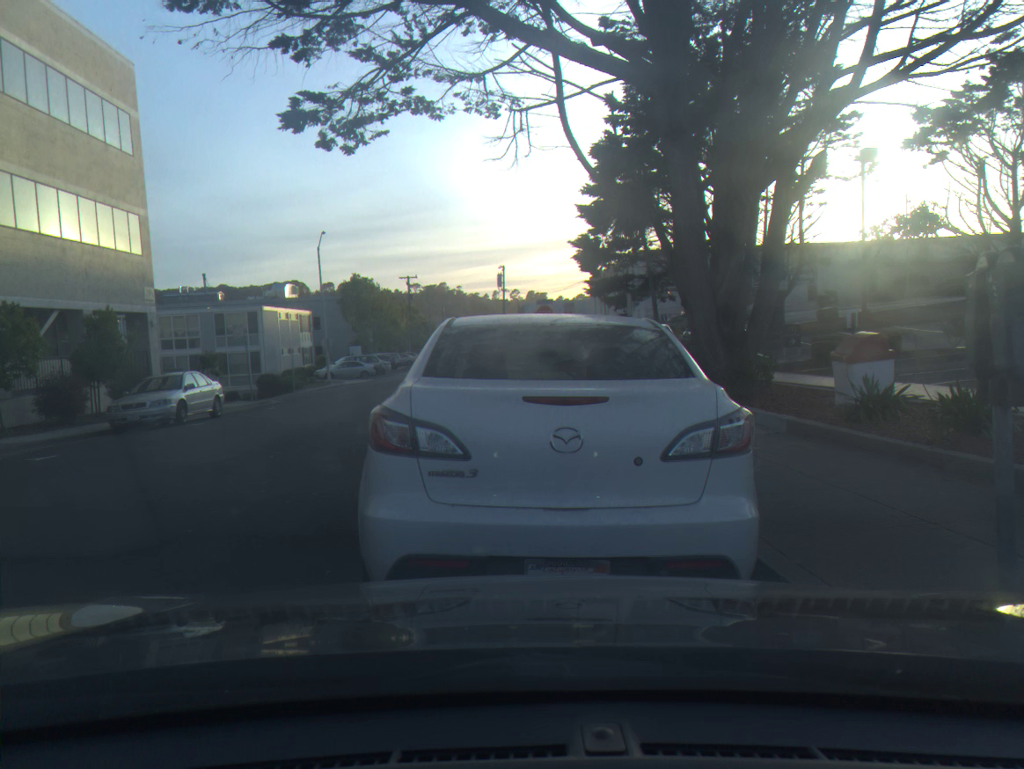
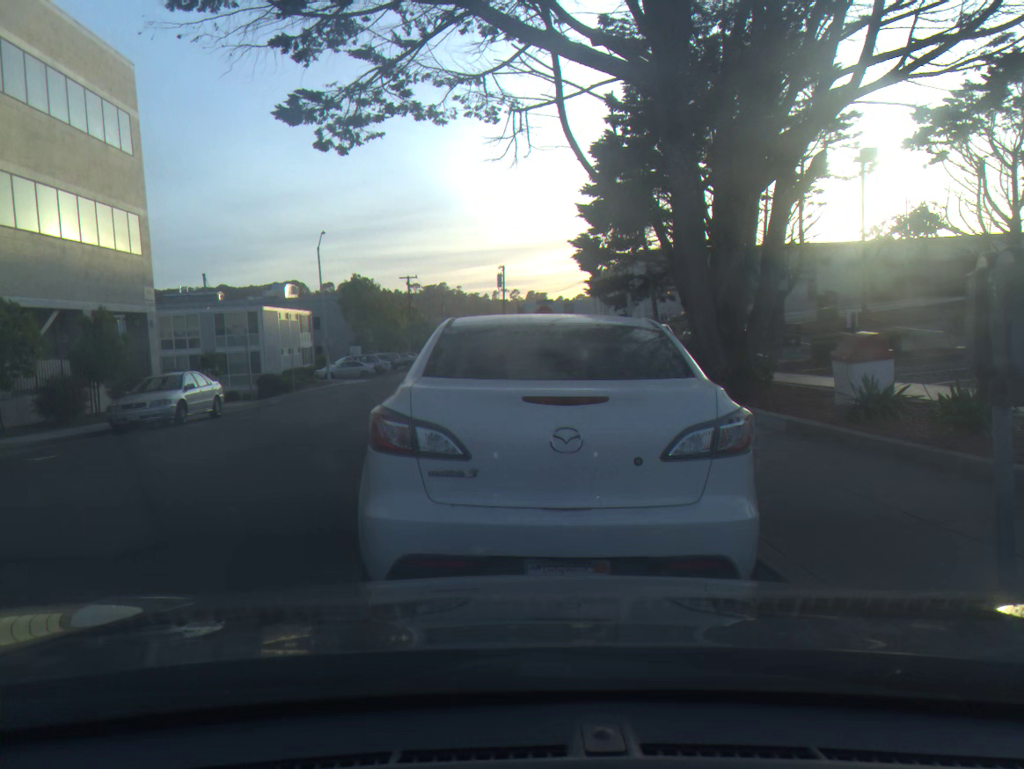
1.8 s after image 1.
(0.0, 0.0) m; 0°
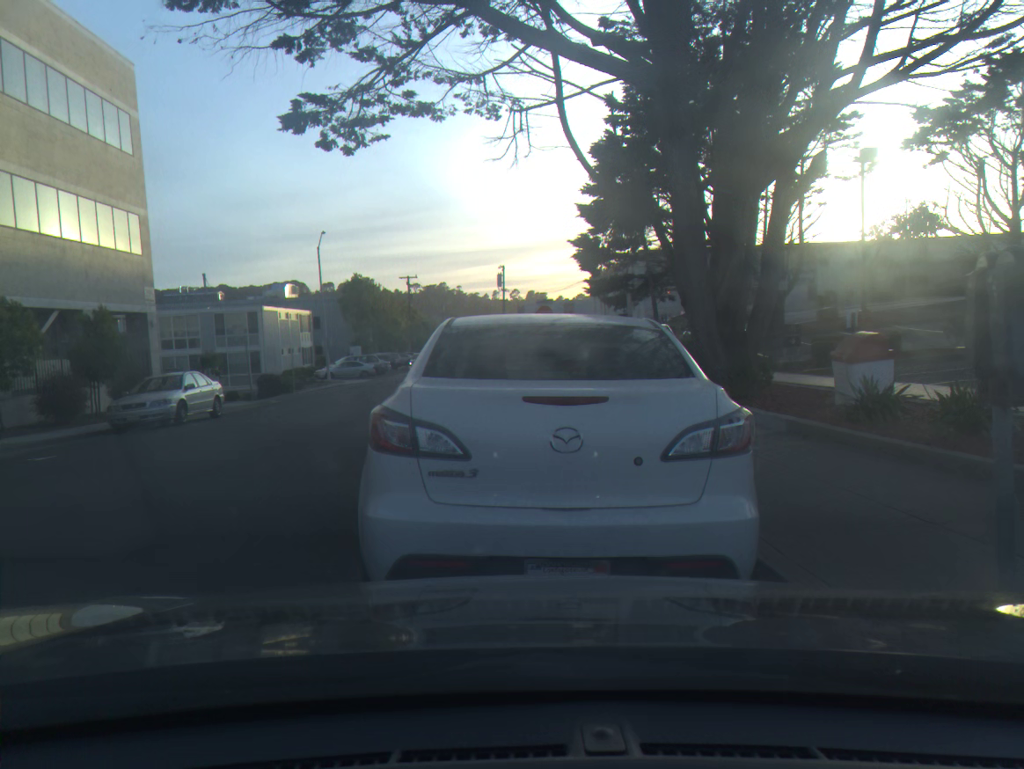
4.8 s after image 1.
(0.0, 0.0) m; 0°
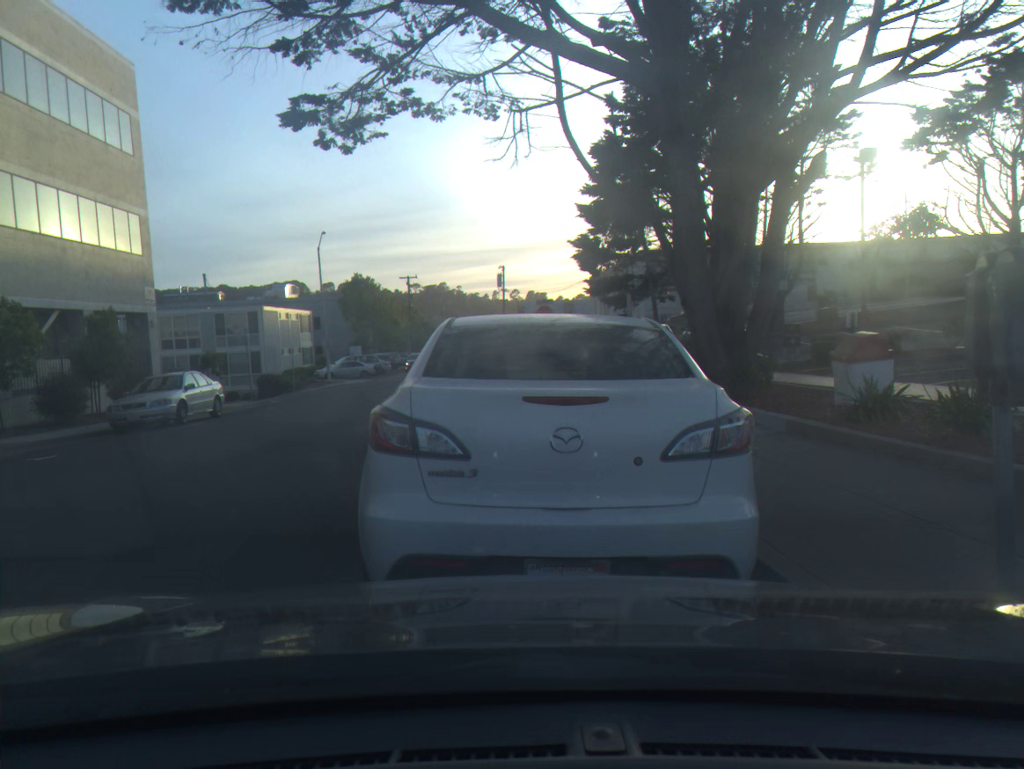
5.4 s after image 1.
(0.0, 0.0) m; 0°
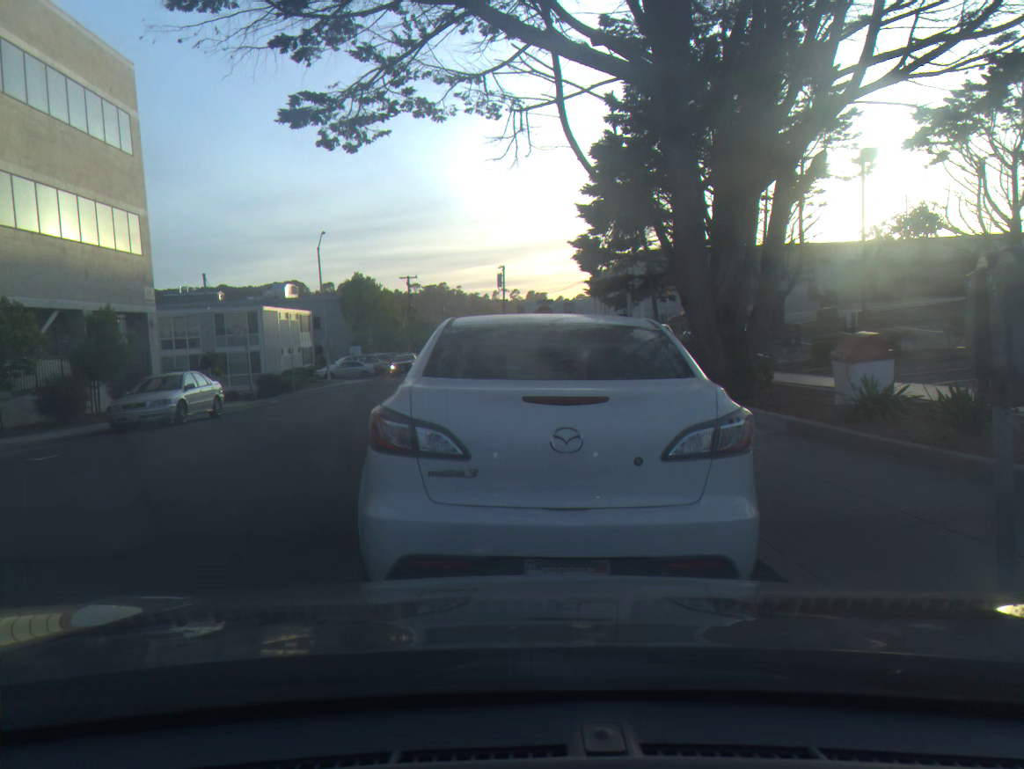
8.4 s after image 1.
(0.0, 0.0) m; 0°
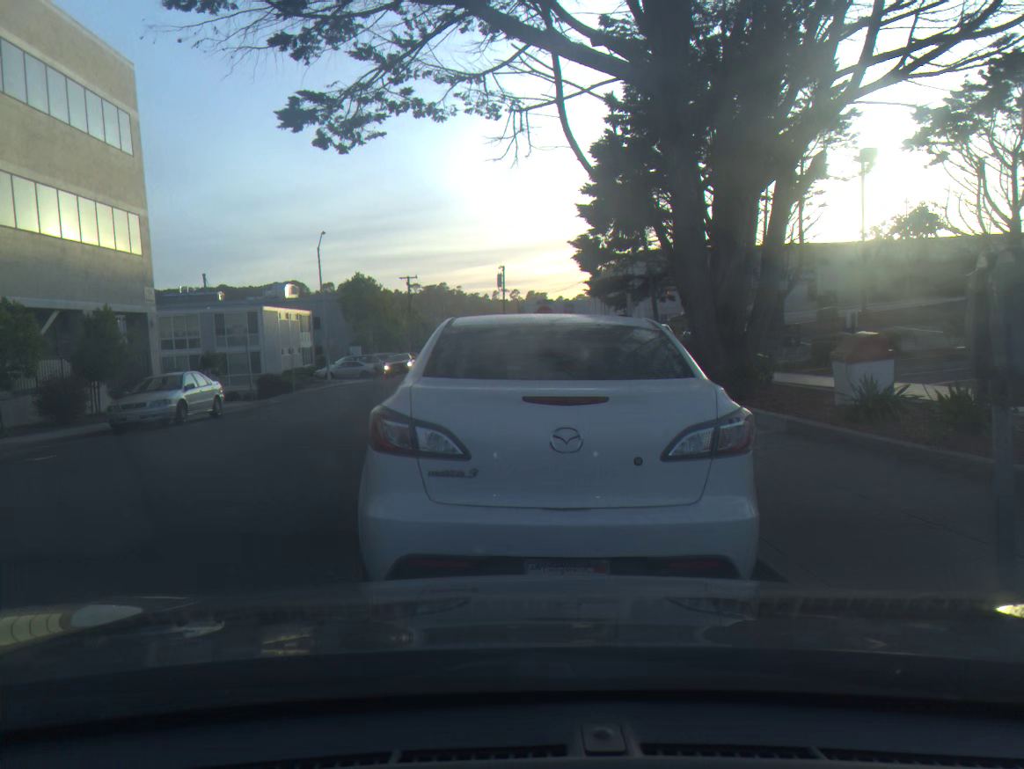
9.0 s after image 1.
(0.0, 0.0) m; 0°
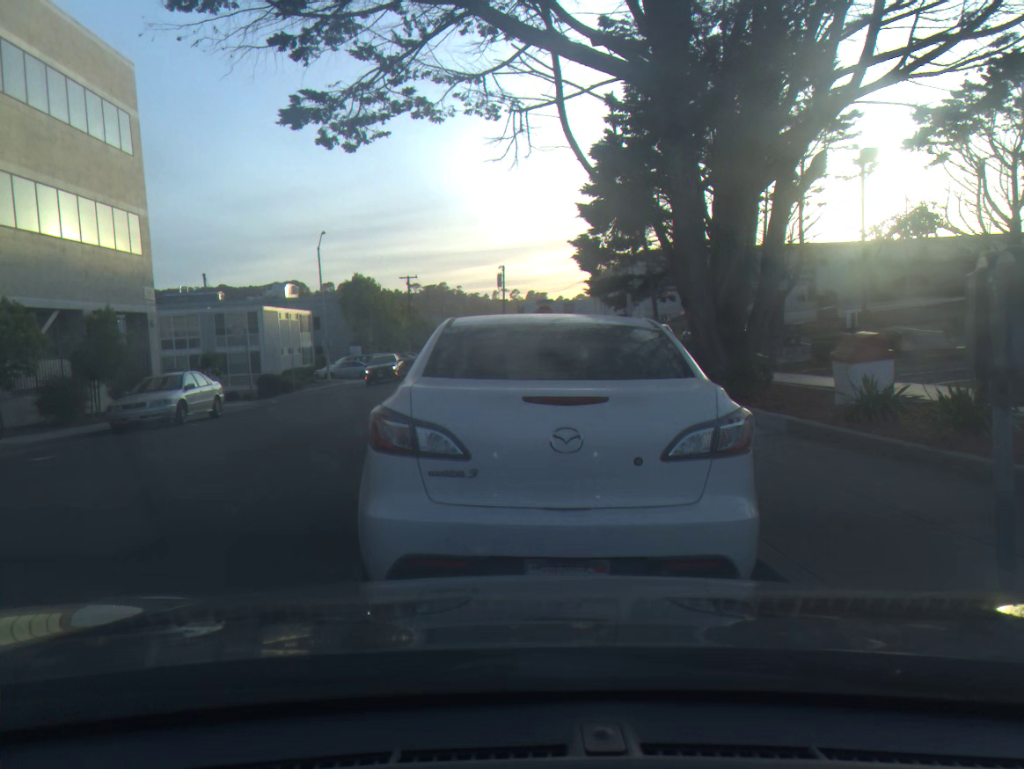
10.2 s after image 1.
(0.0, 0.0) m; 0°
